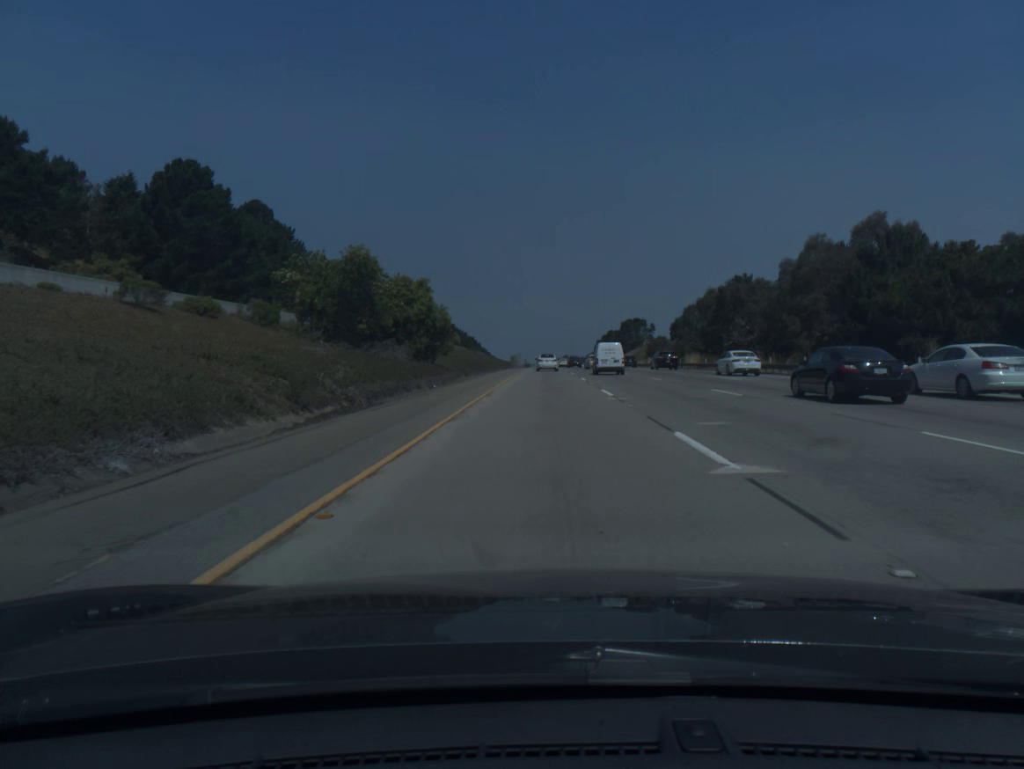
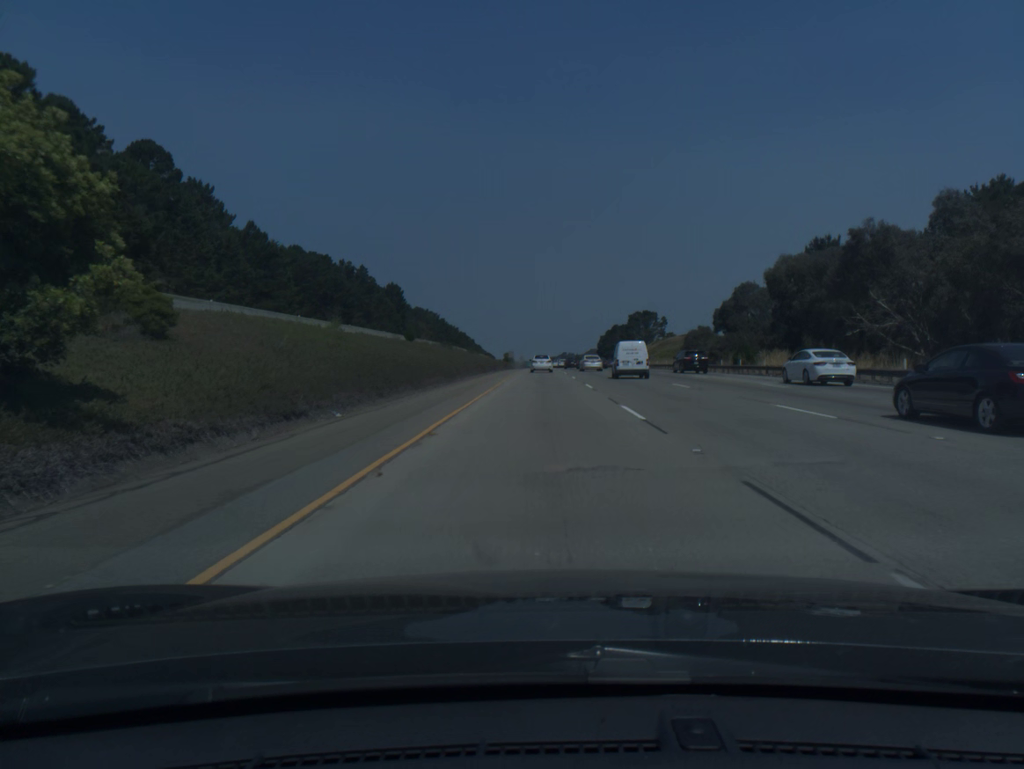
(+0.1, +37.0) m; 0°
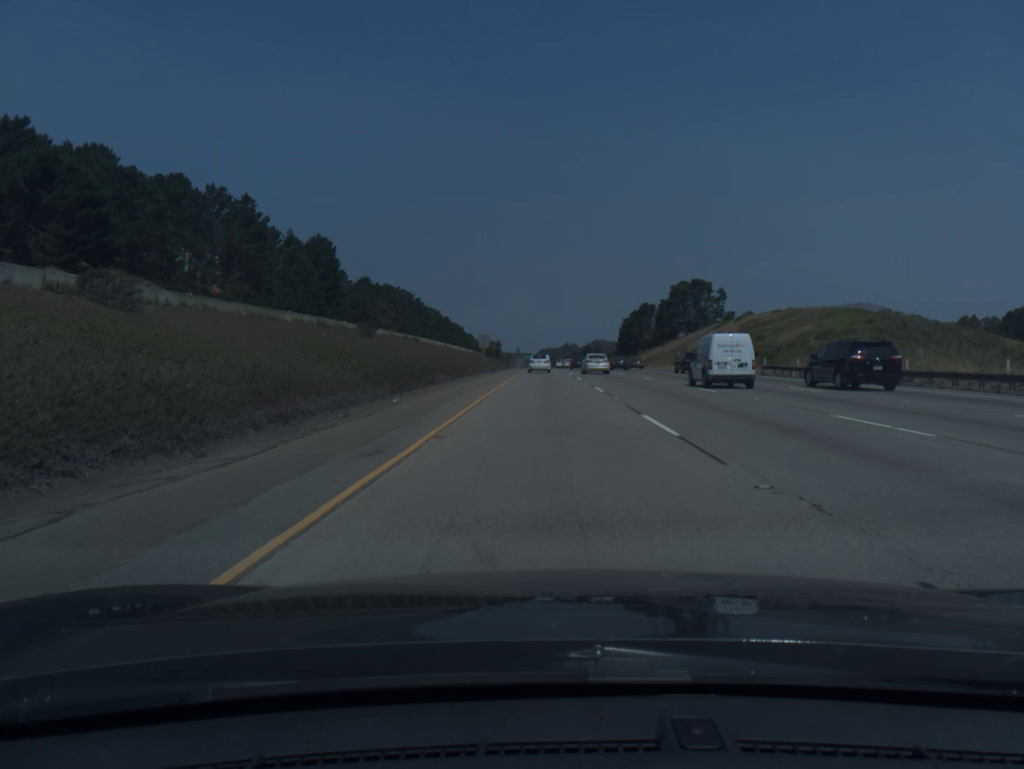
(-0.3, +90.8) m; 0°
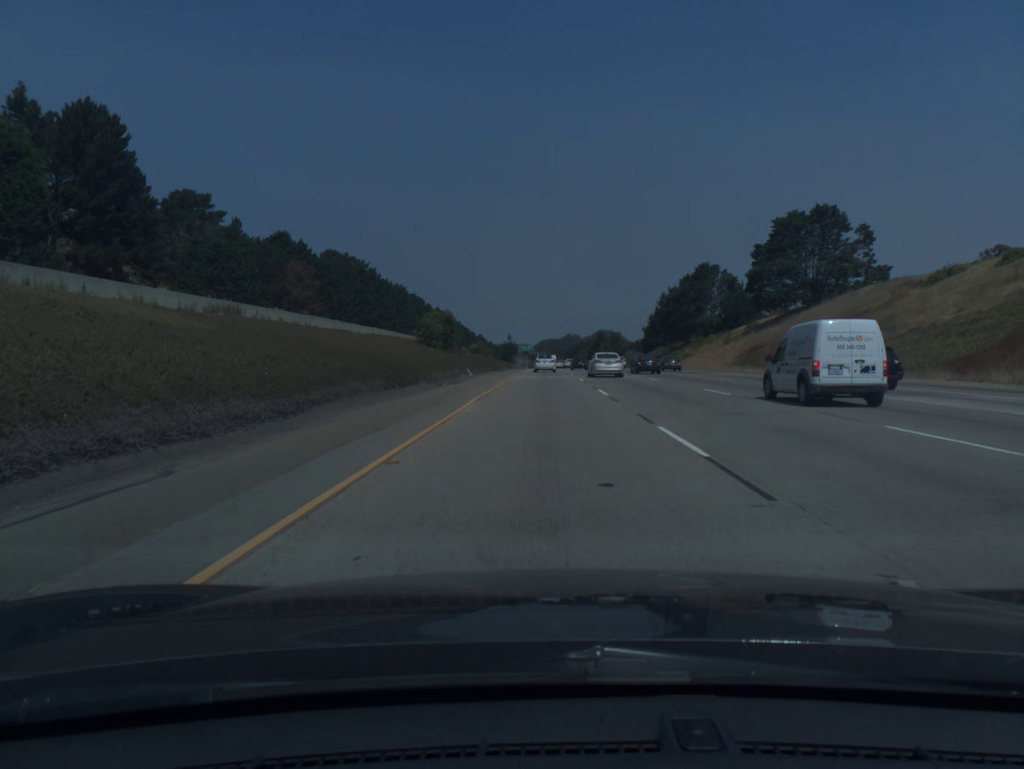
(+0.1, +90.1) m; 0°
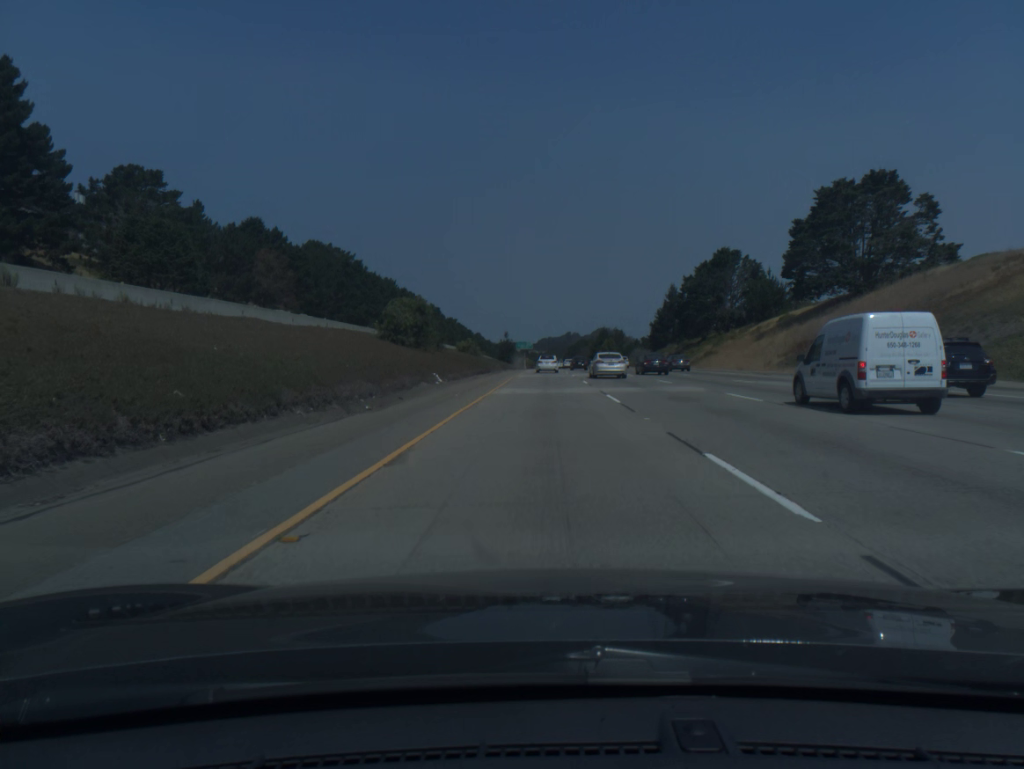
(0.0, +18.1) m; 0°
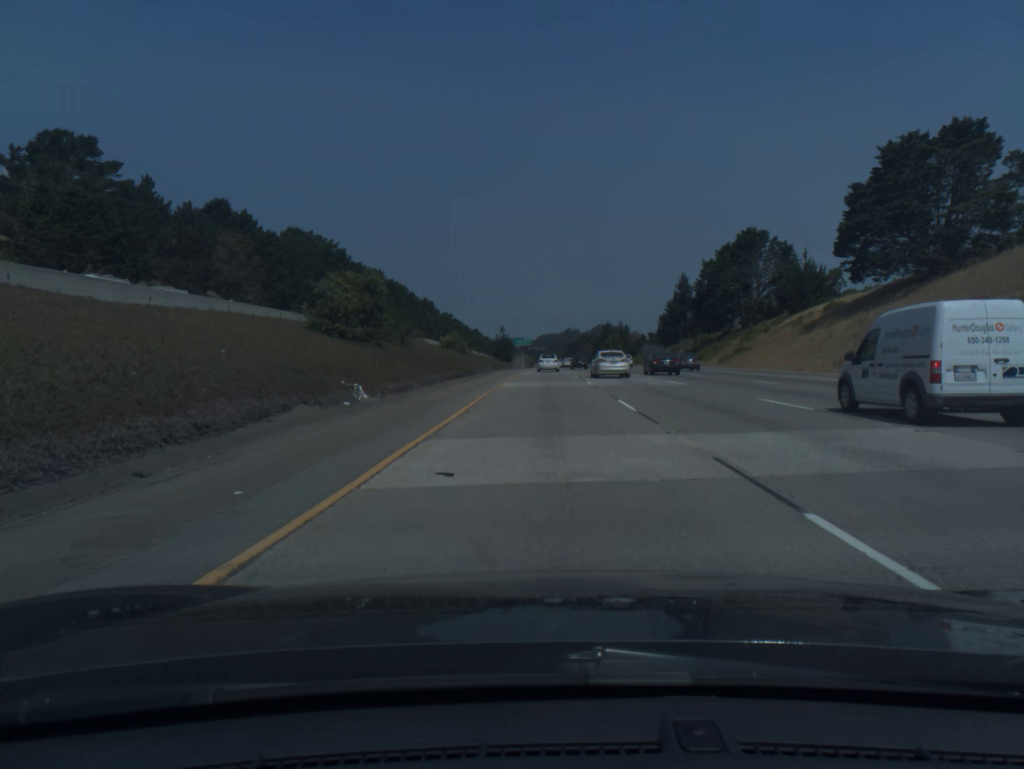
(0.0, +18.1) m; 0°
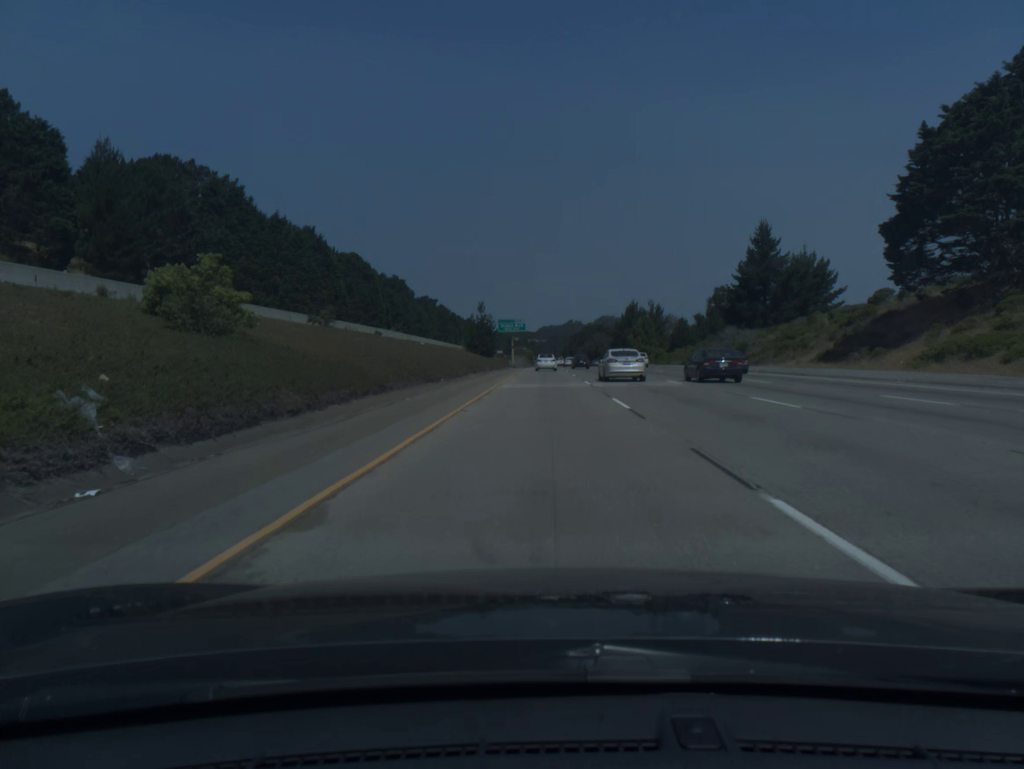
(+0.1, +72.8) m; 0°
